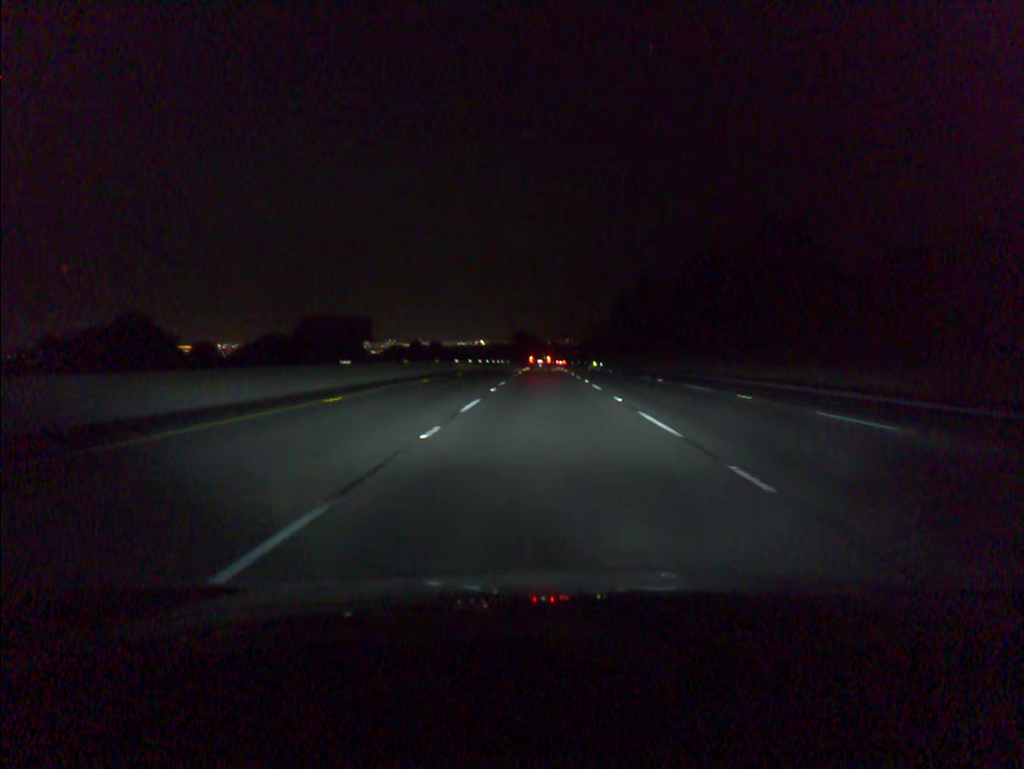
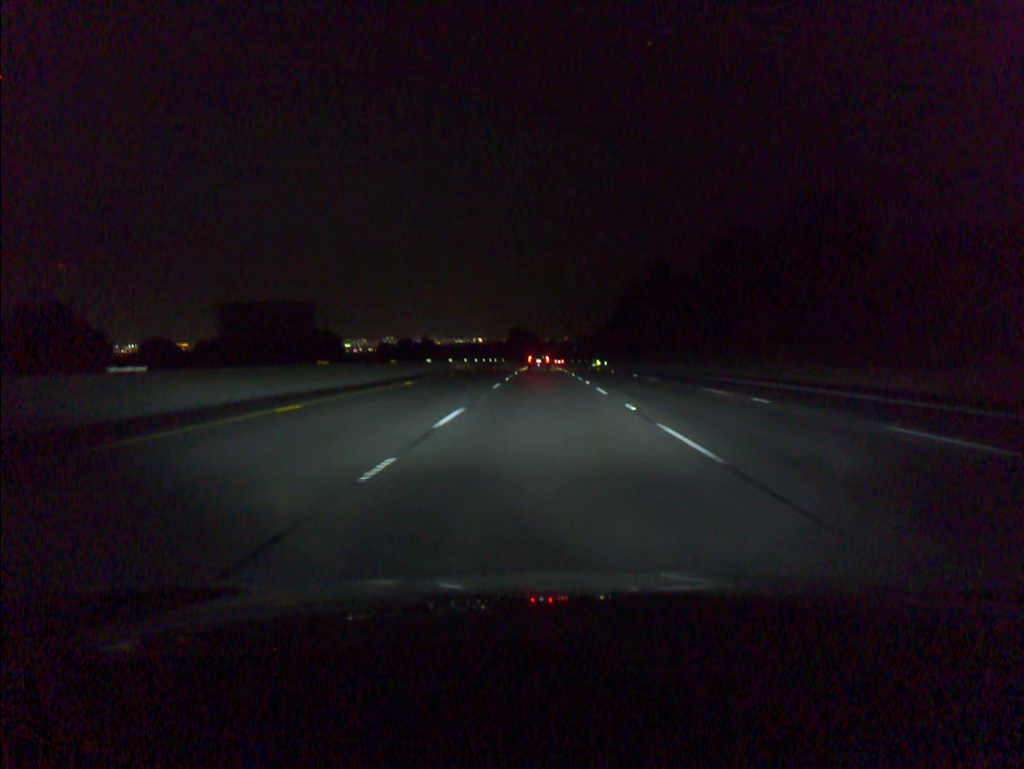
(0.0, +18.0) m; 0°
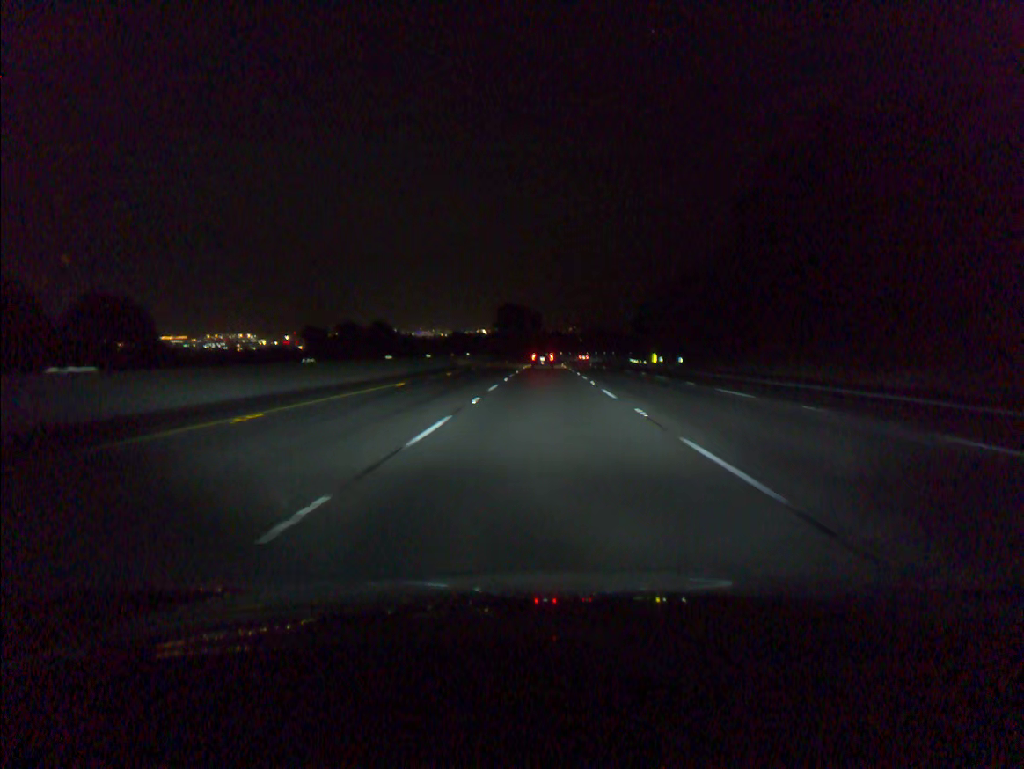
(-0.1, +90.0) m; 0°
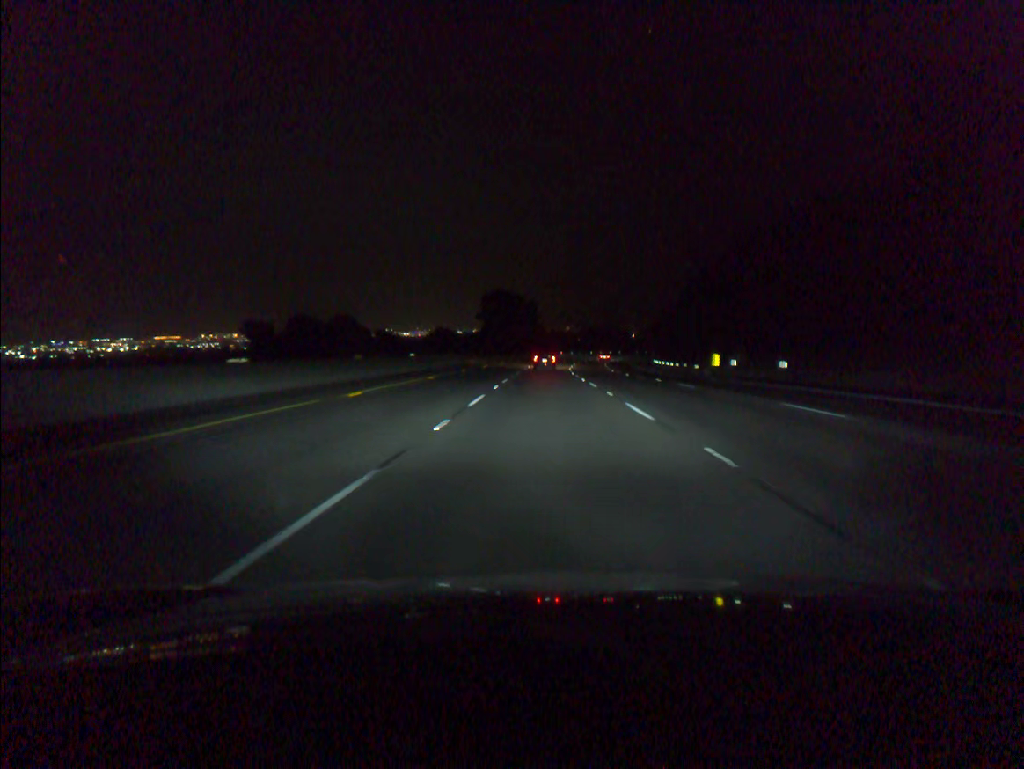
(+0.1, +36.1) m; 0°
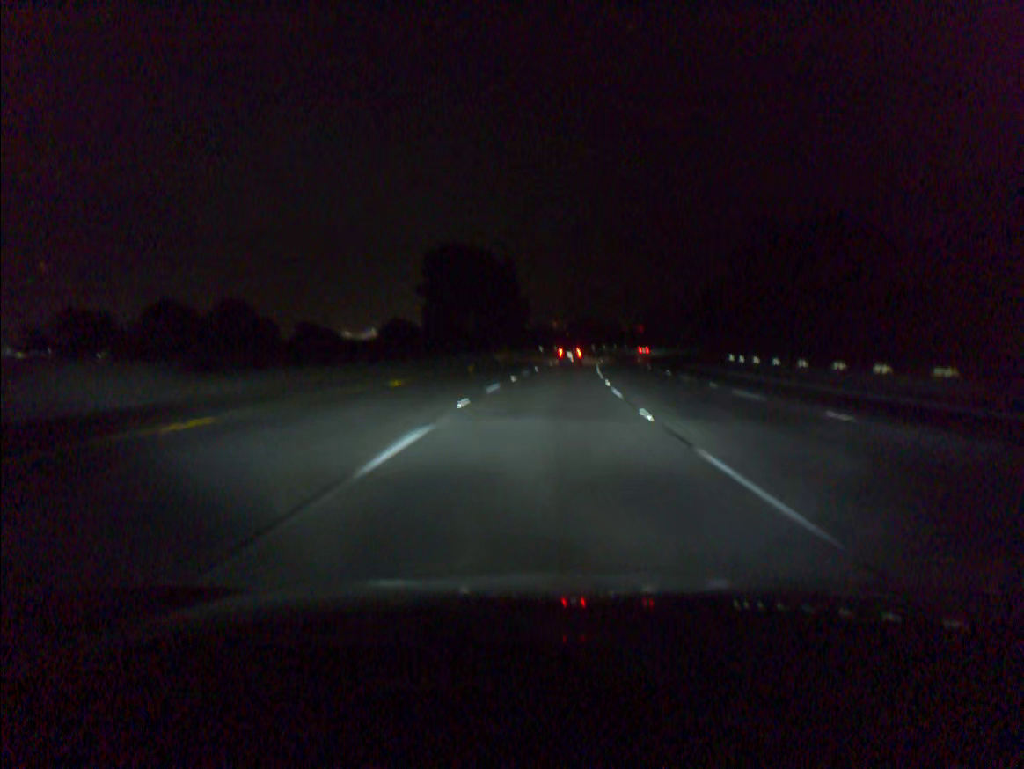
(+0.3, +54.0) m; +1°
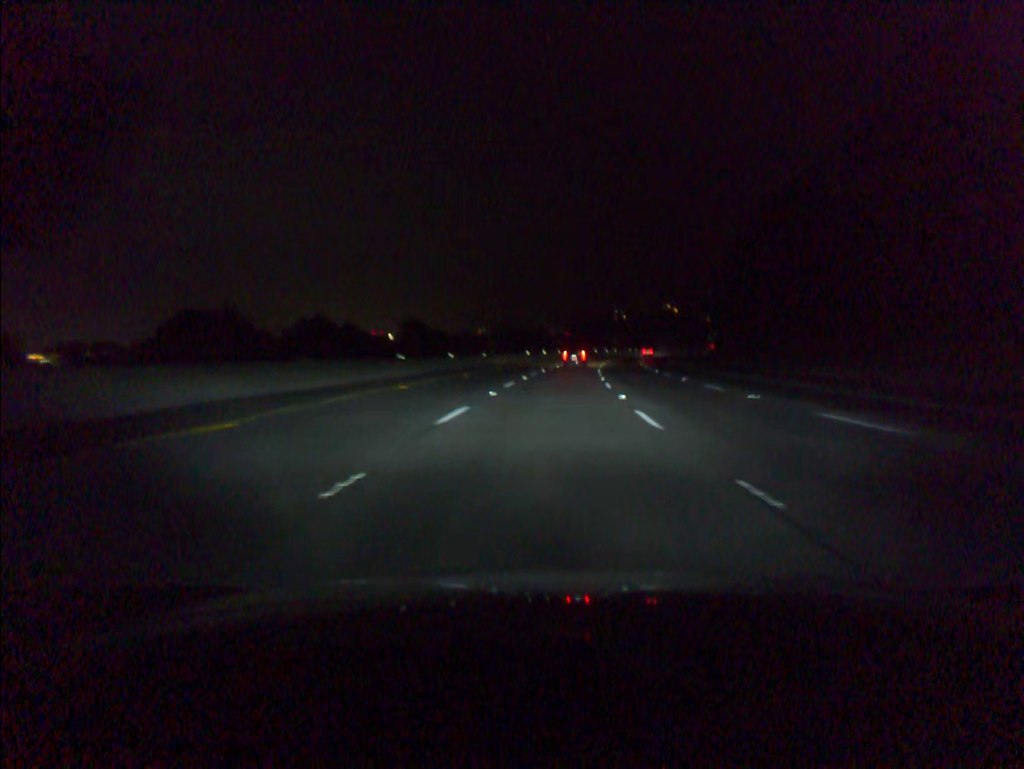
(+3.3, +71.6) m; +5°
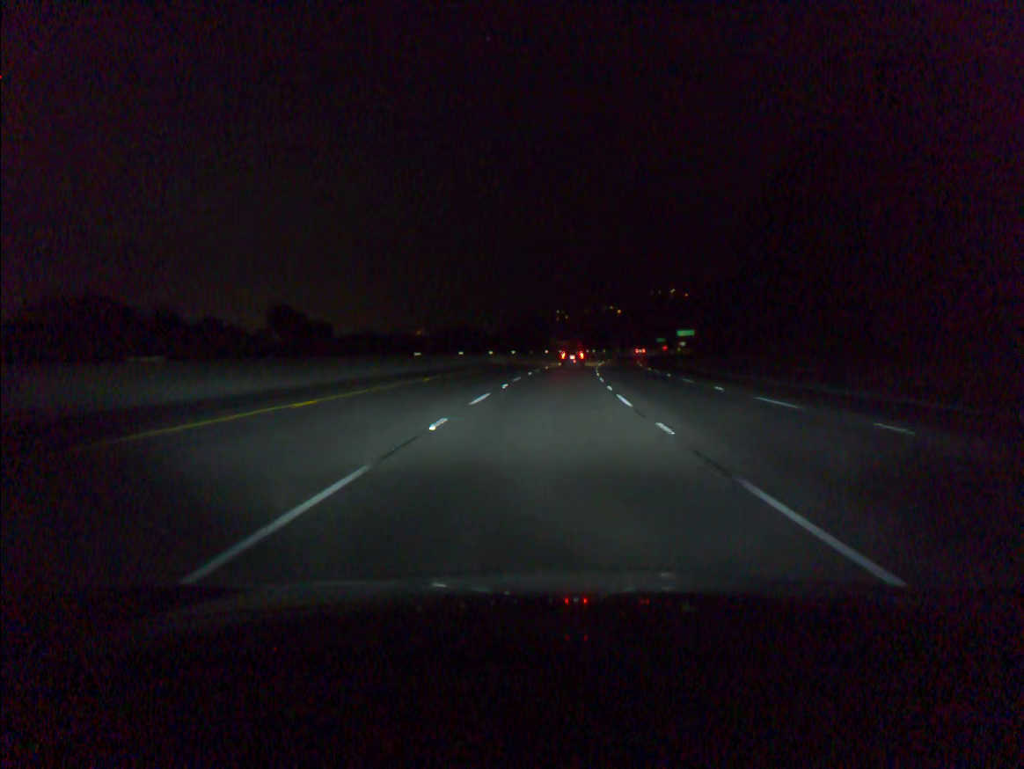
(+2.0, +53.5) m; +4°
